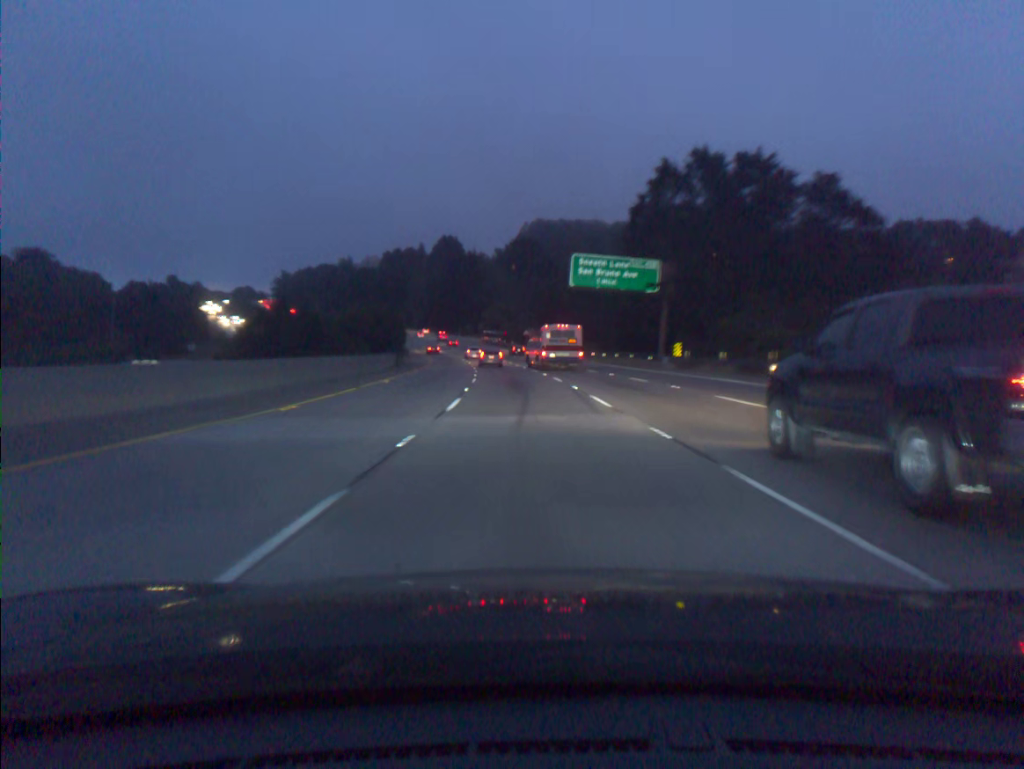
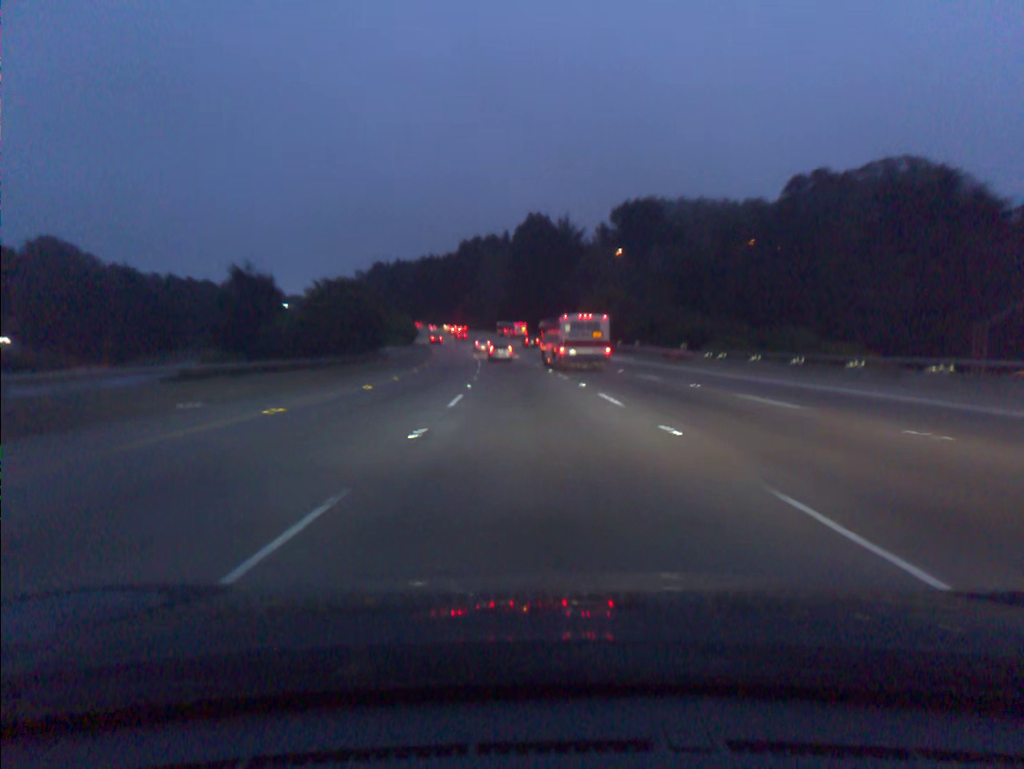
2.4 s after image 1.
(-4.6, +73.9) m; -7°
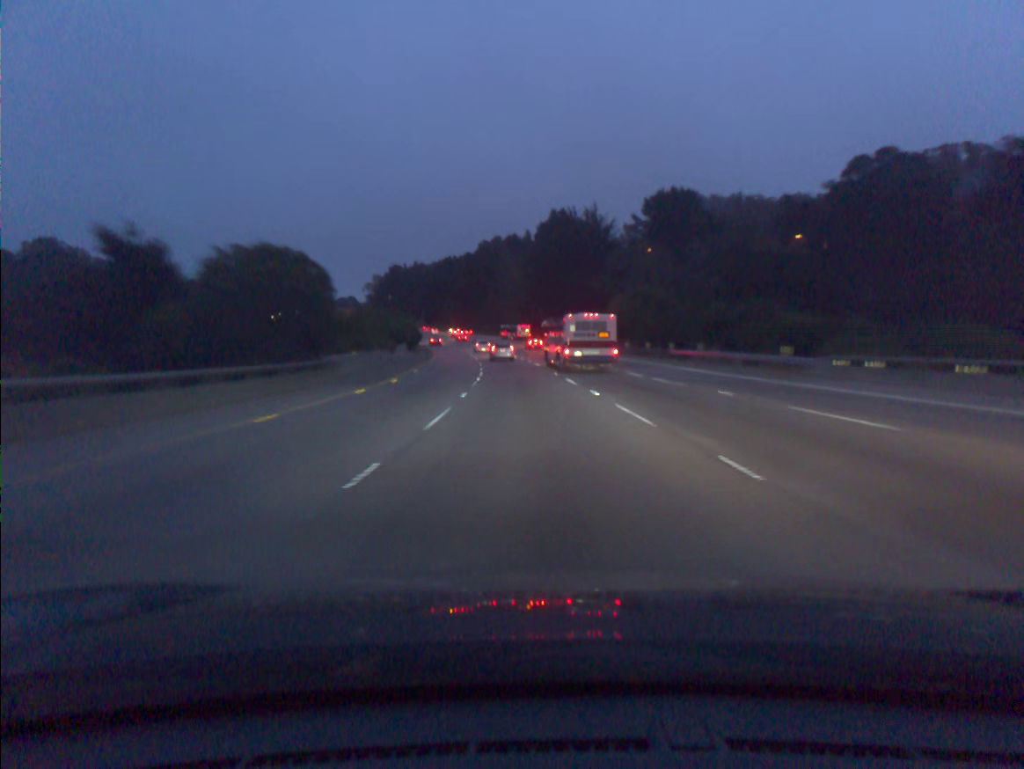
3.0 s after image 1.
(-0.3, +18.5) m; -2°
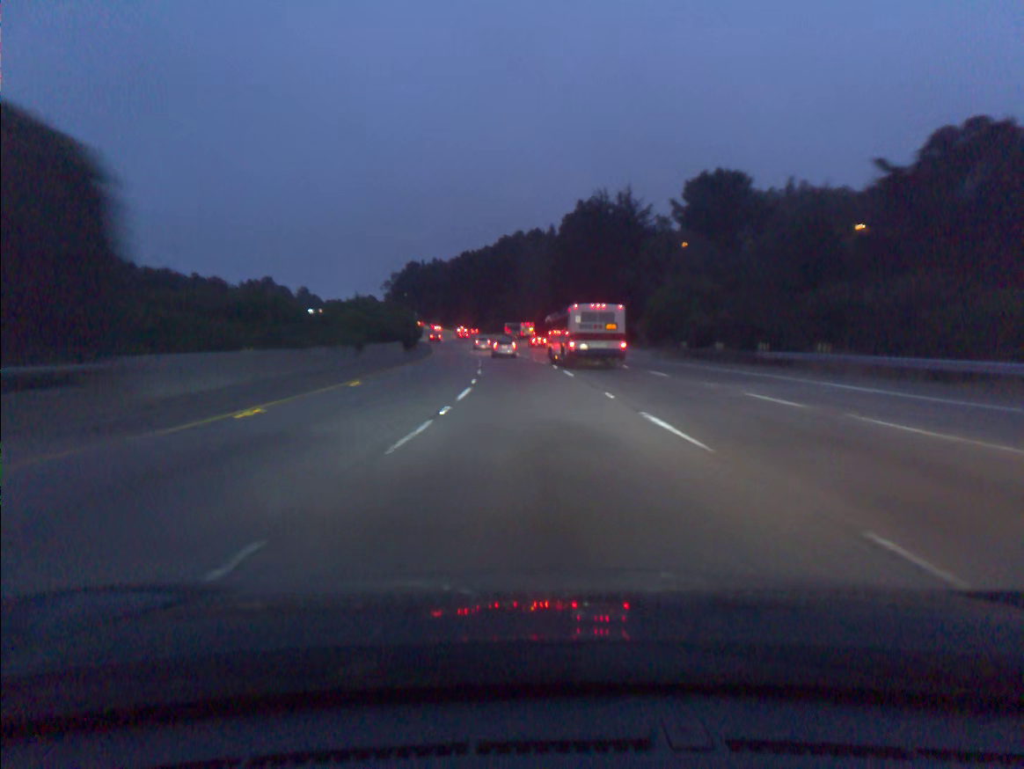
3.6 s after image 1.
(-0.3, +18.5) m; -2°
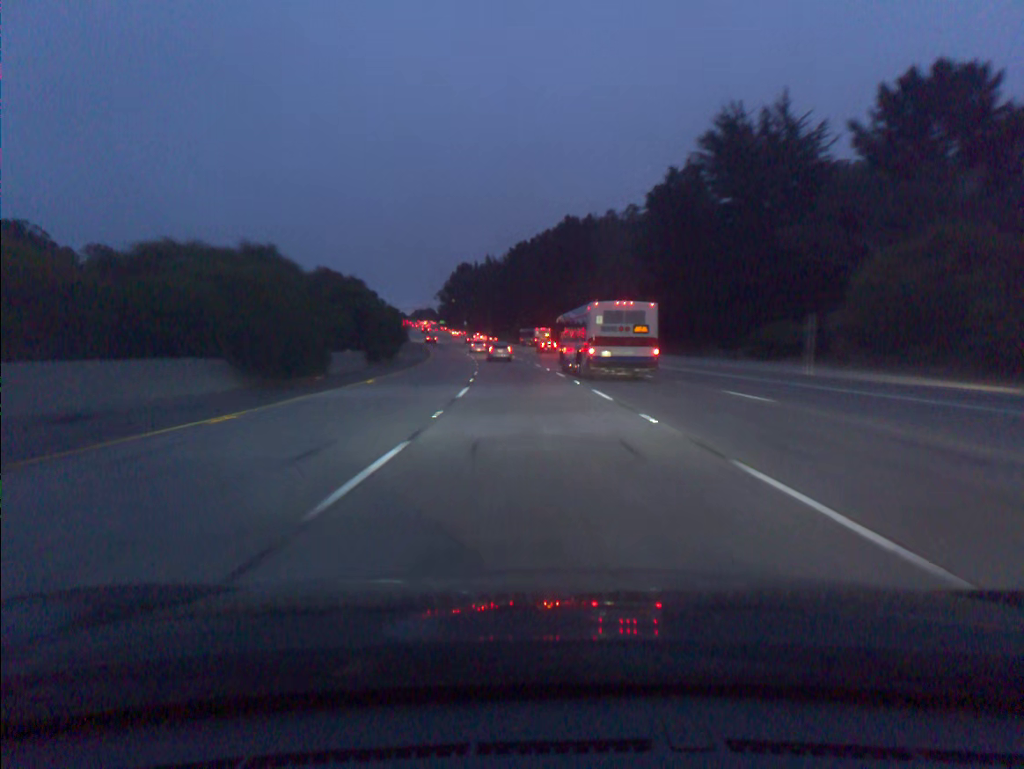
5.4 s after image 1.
(-2.2, +55.0) m; -5°
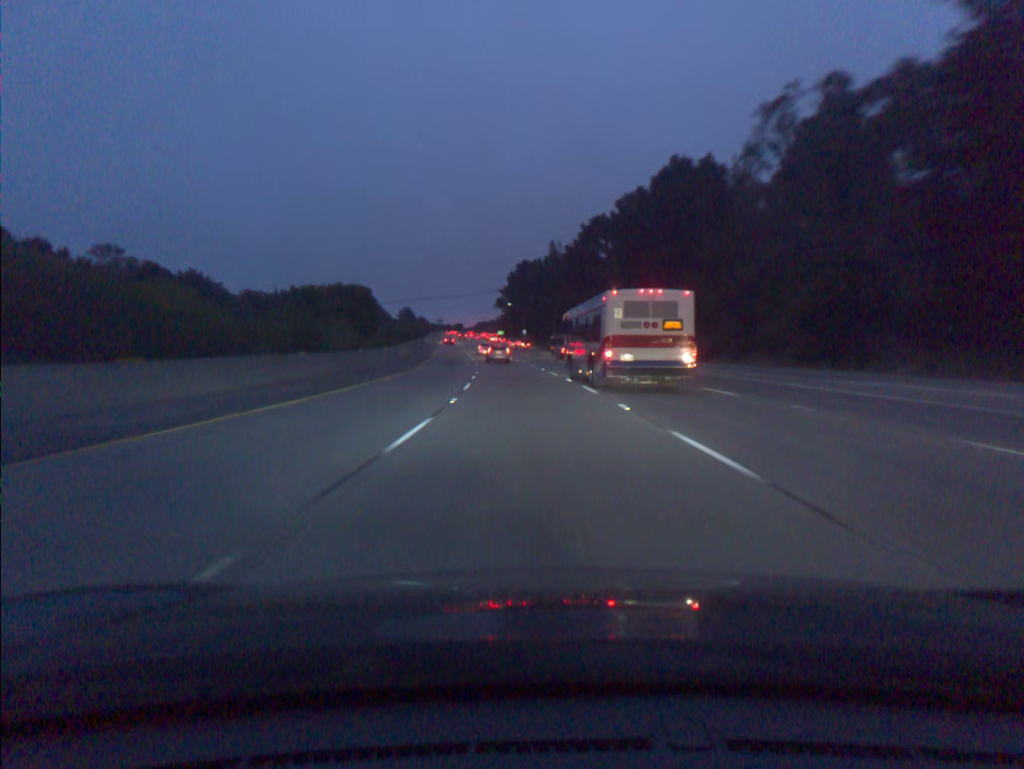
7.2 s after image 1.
(-2.3, +54.6) m; -5°
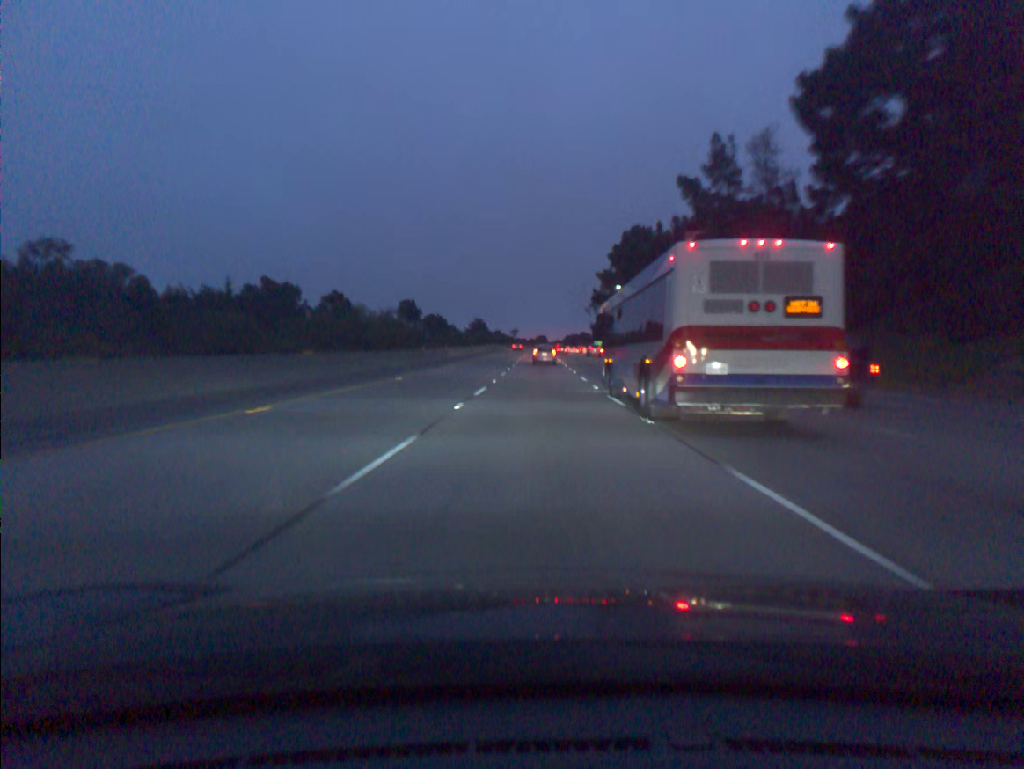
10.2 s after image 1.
(-6.0, +90.4) m; -7°
